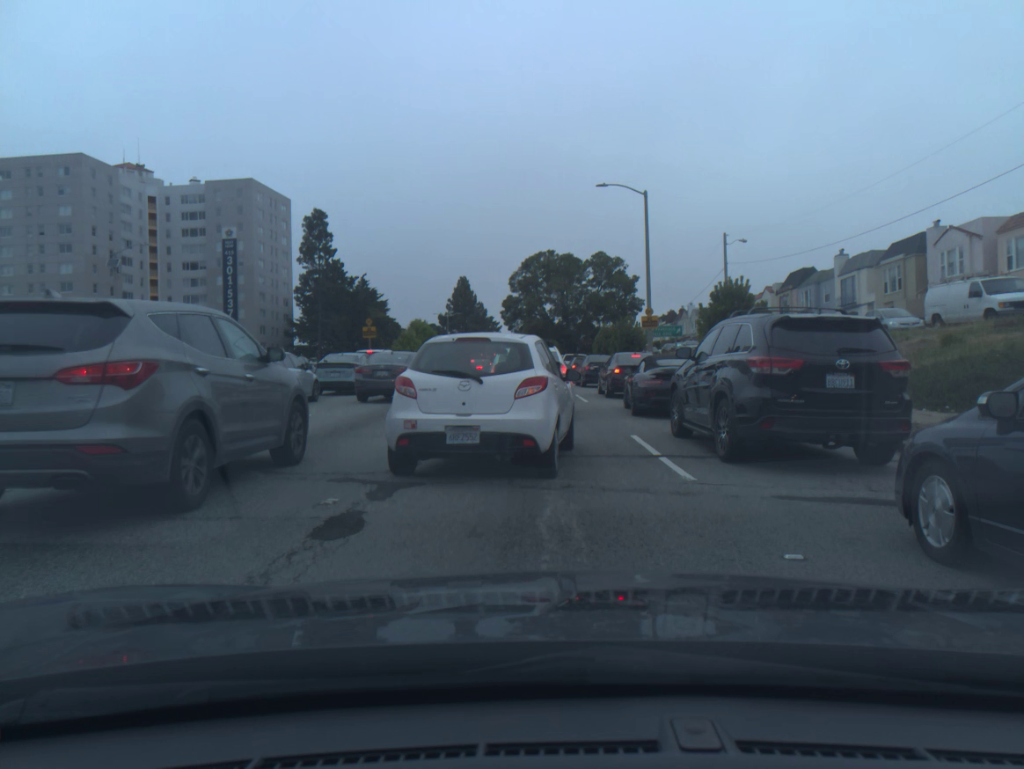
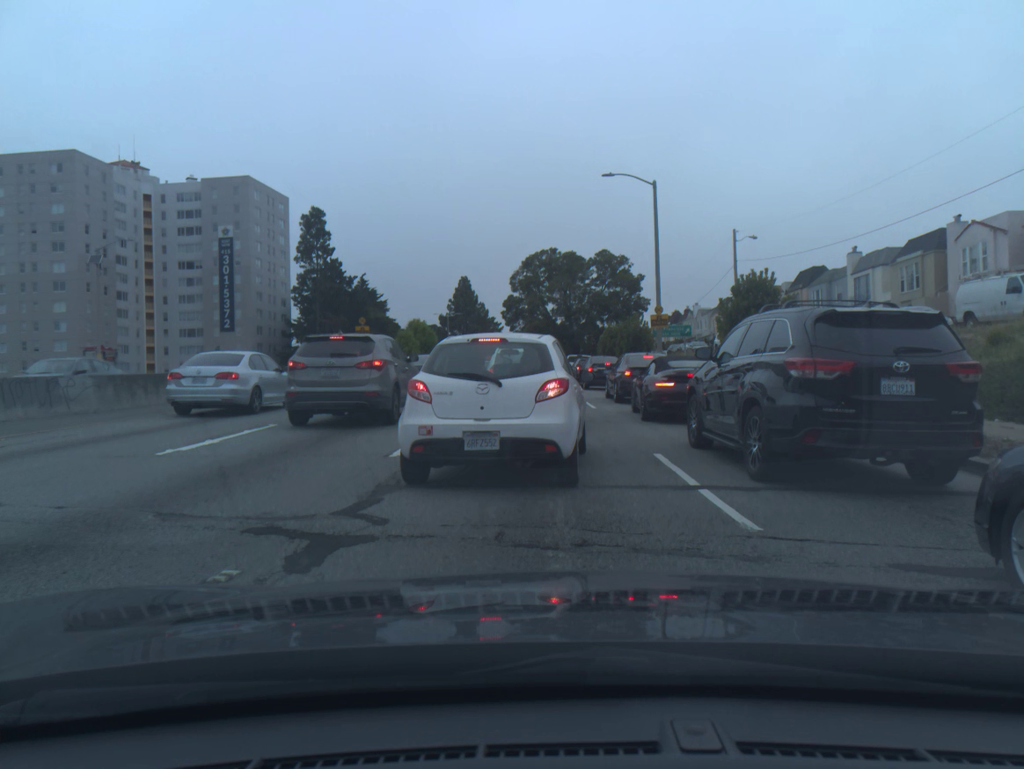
(-0.1, +2.2) m; 0°
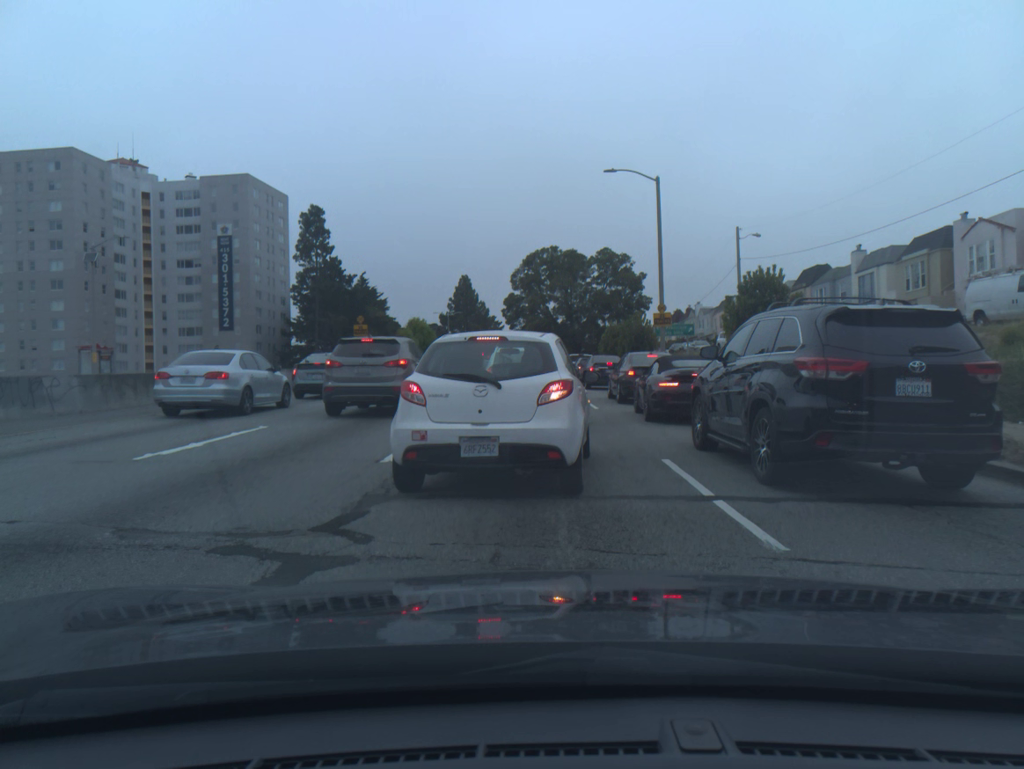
(0.0, +0.6) m; 0°
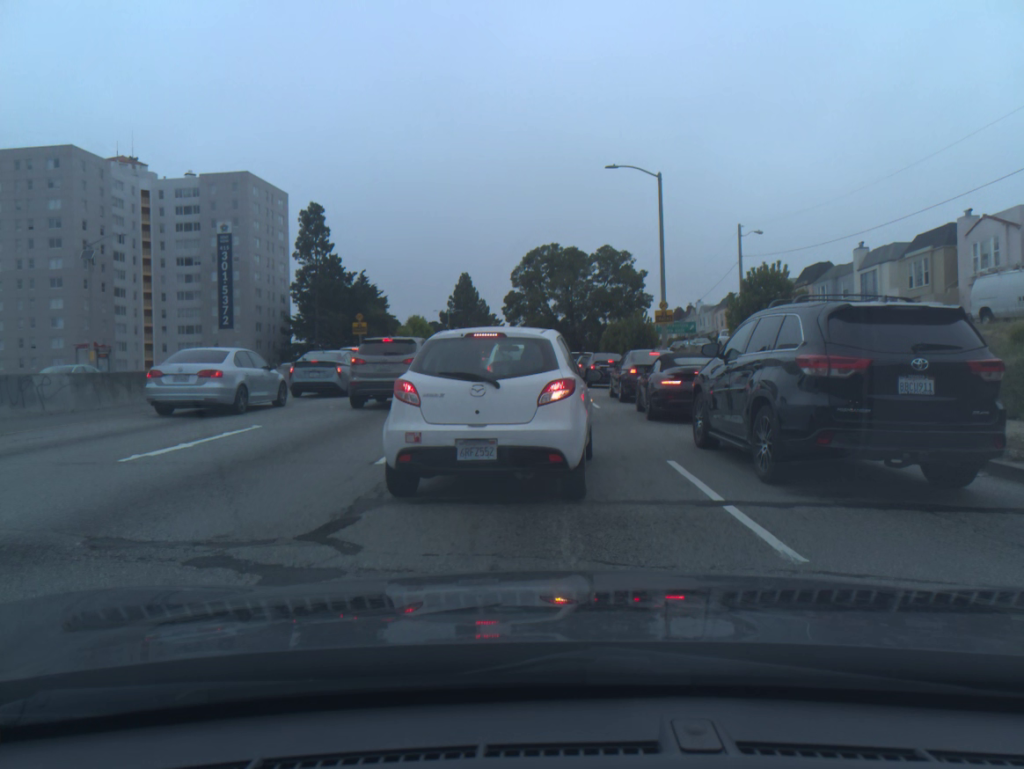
(0.0, +0.3) m; 0°
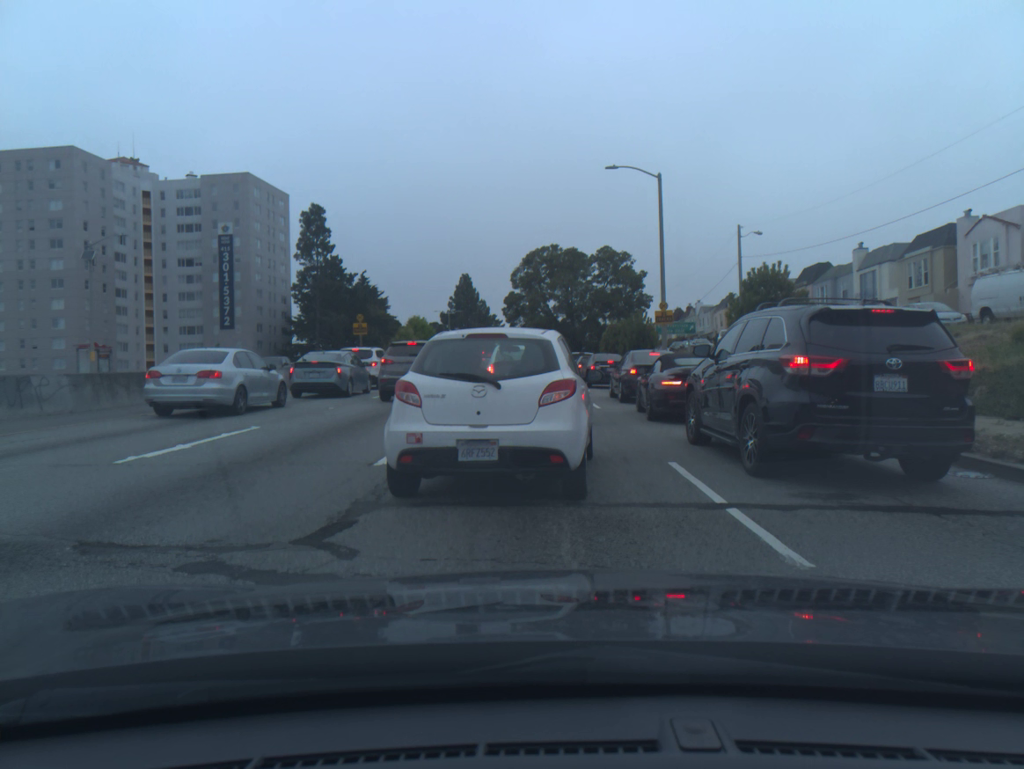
(0.0, +0.1) m; 0°
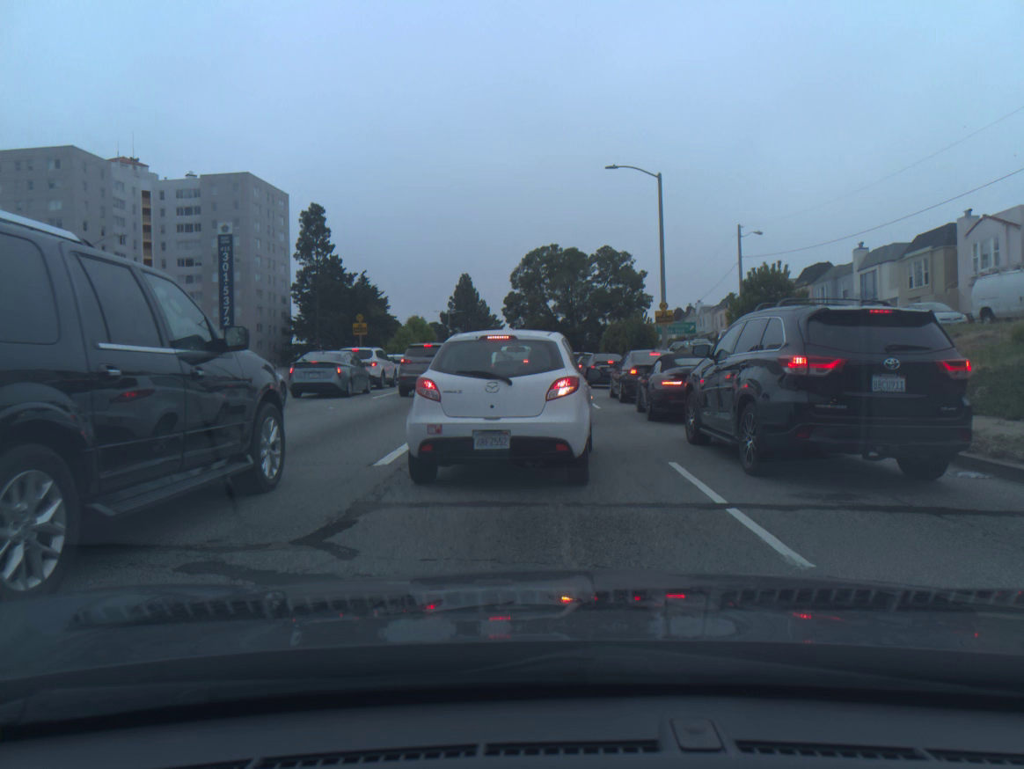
(0.0, 0.0) m; 0°
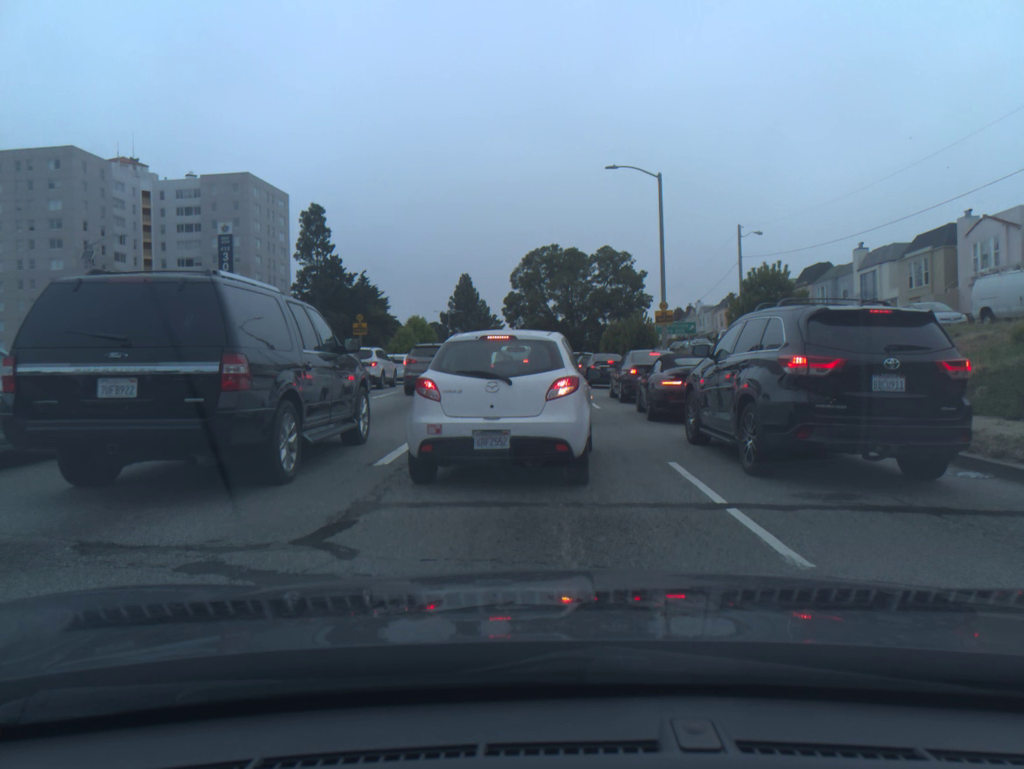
(0.0, 0.0) m; 0°
